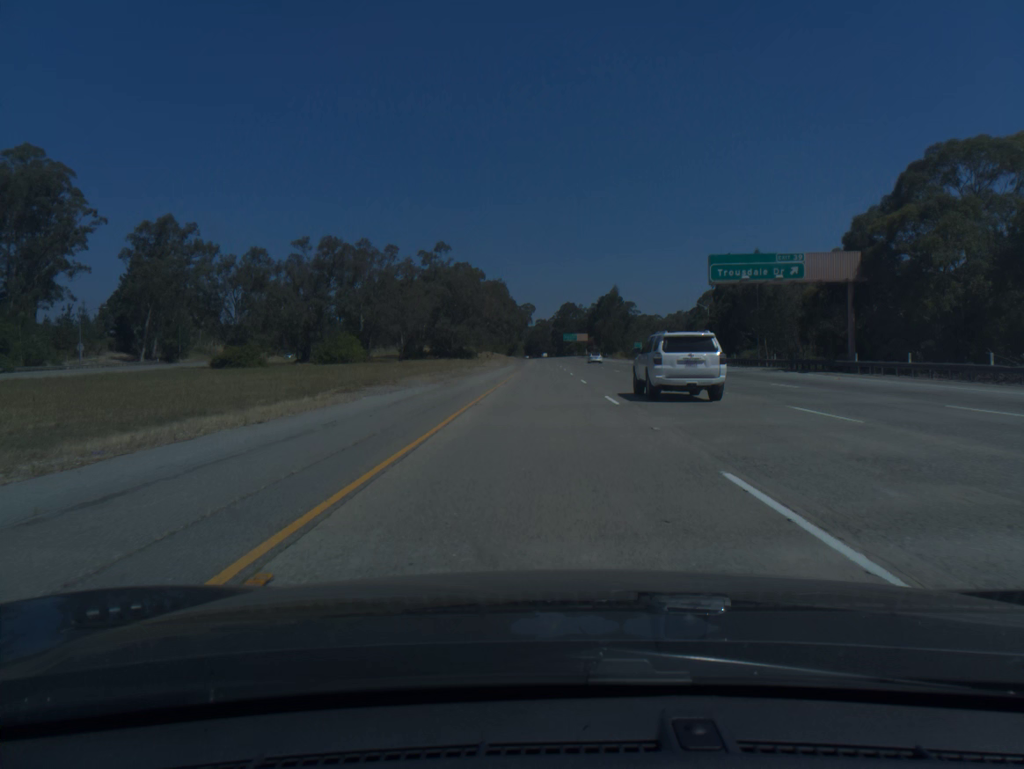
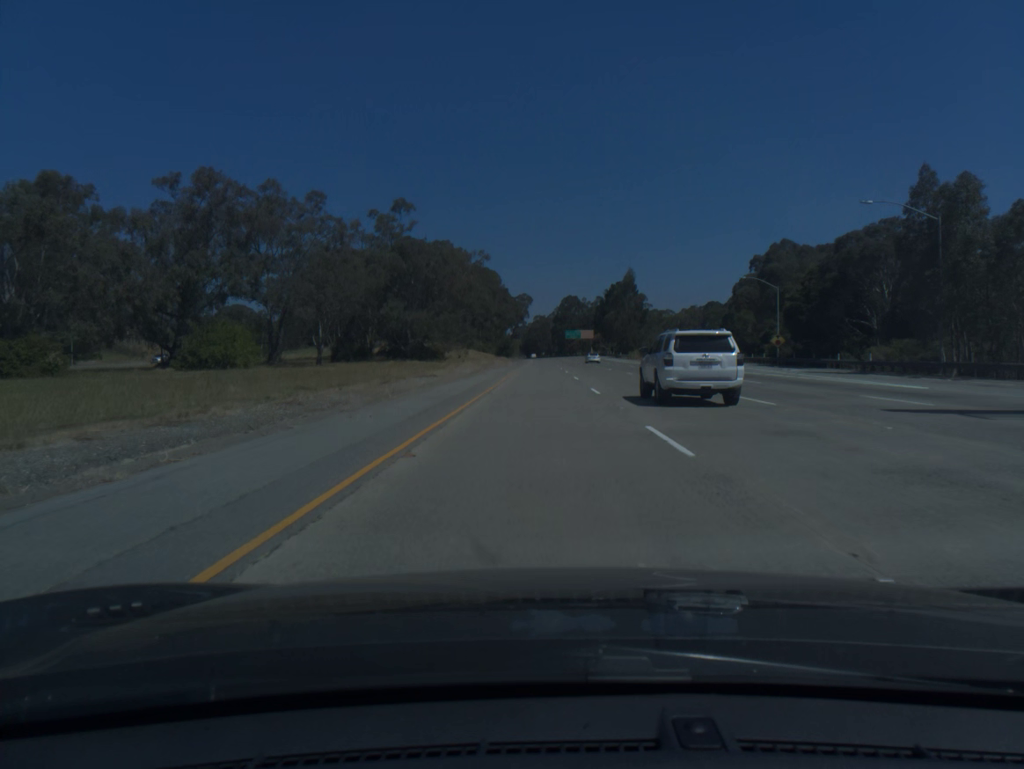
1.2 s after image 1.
(+0.1, +38.8) m; 0°
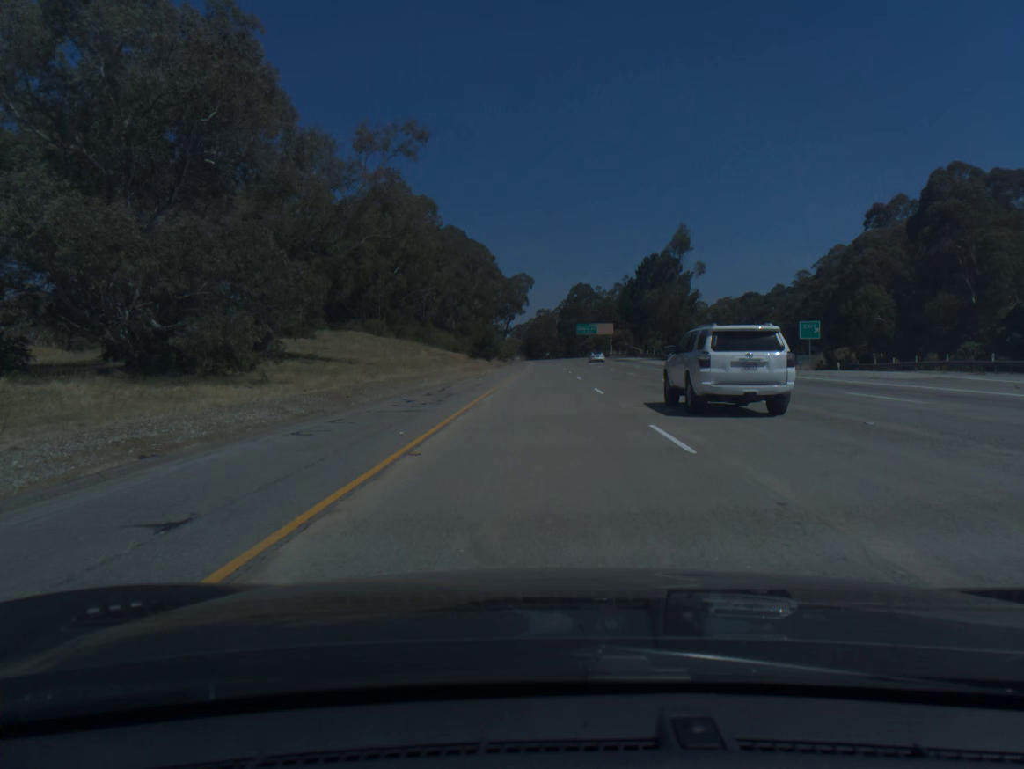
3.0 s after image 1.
(-0.1, +58.3) m; 0°
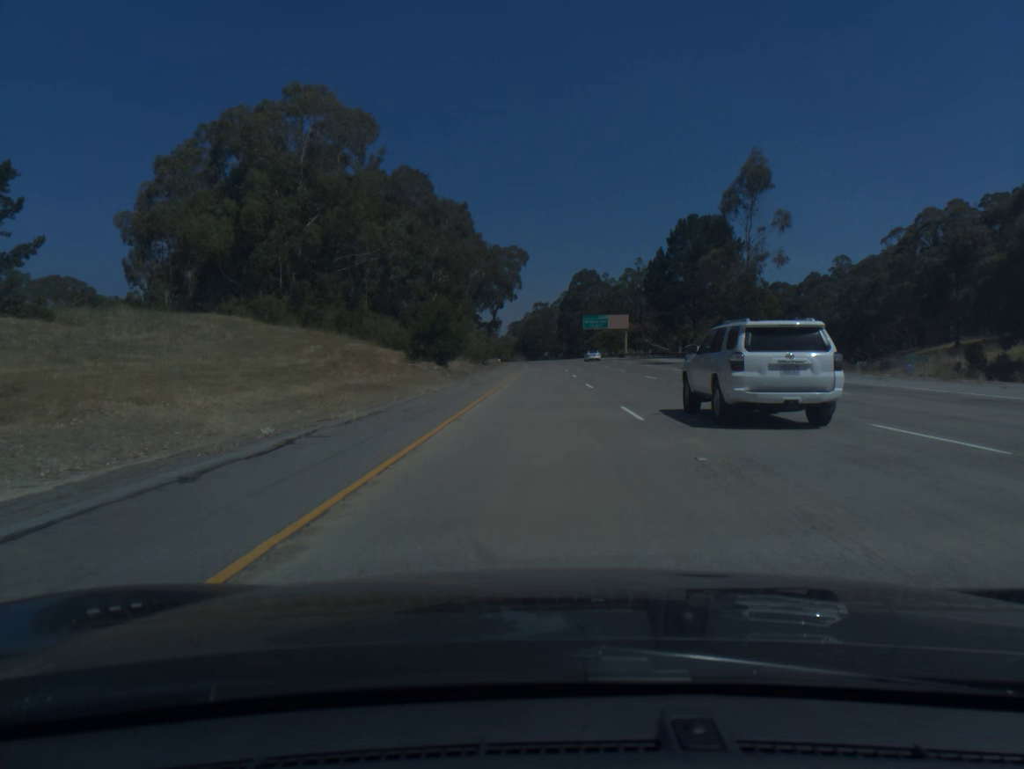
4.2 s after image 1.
(0.0, +39.0) m; 0°
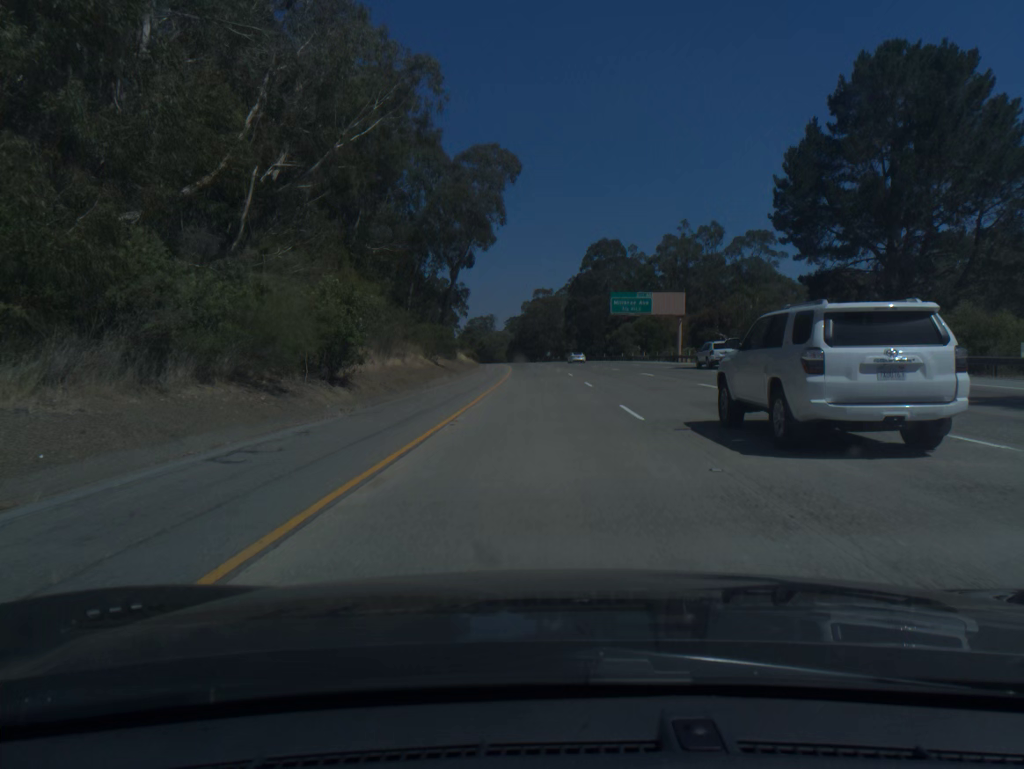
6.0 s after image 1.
(0.0, +58.8) m; 0°
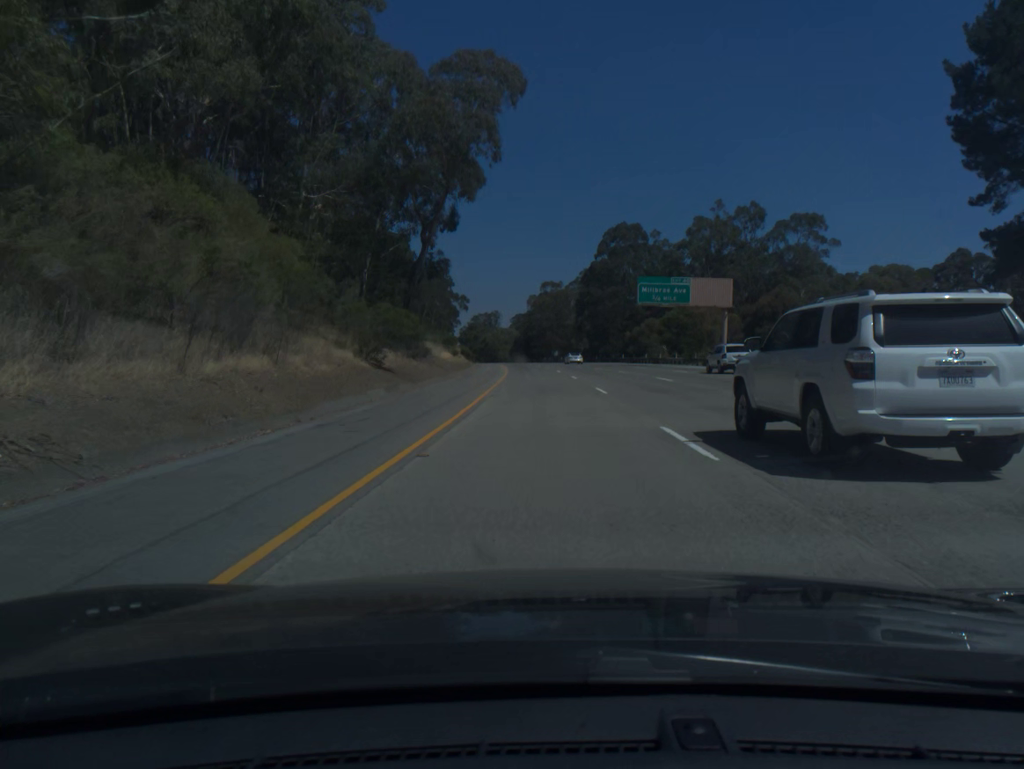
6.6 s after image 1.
(-0.1, +19.6) m; 0°
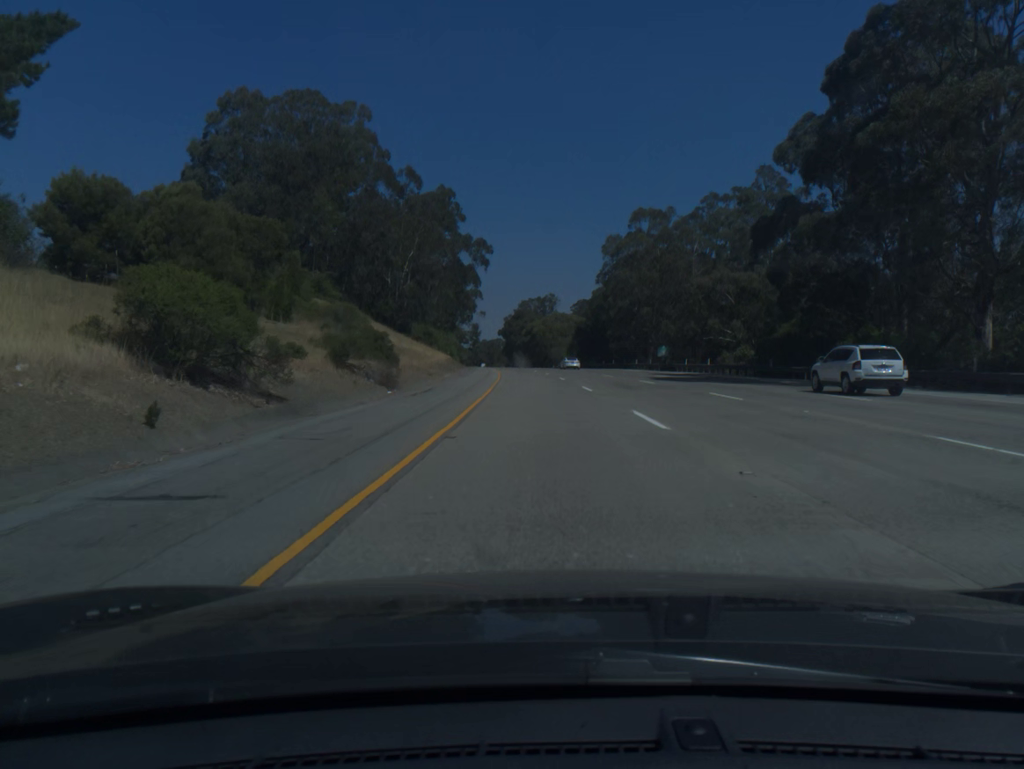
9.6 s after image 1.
(-3.5, +98.4) m; -4°
